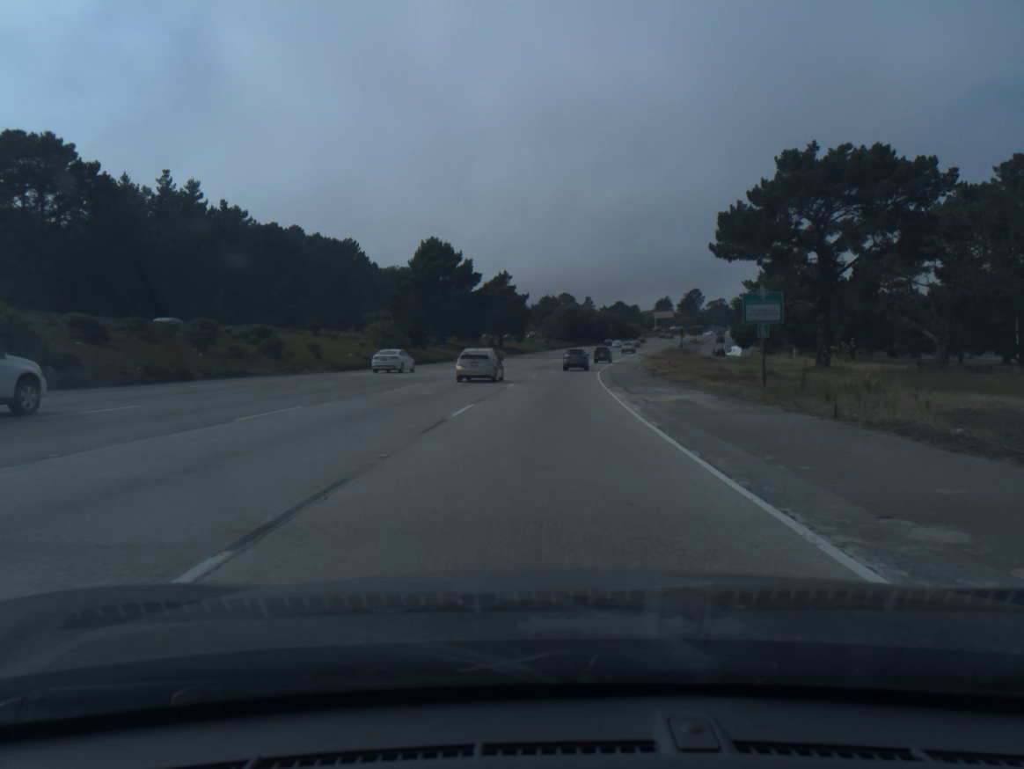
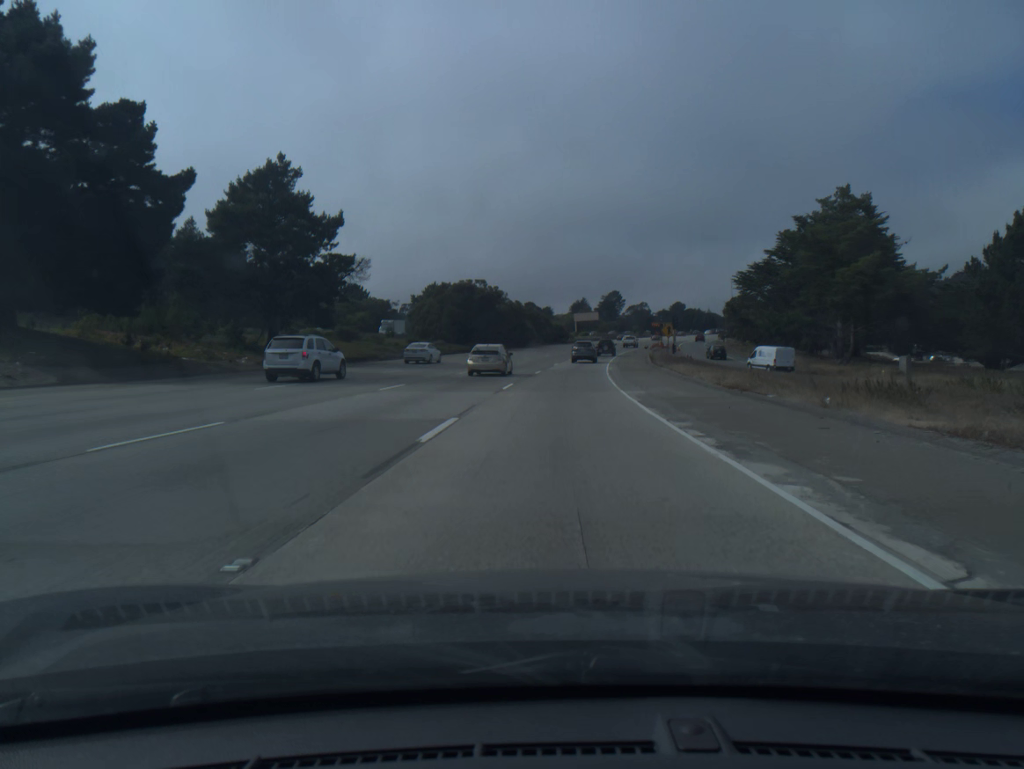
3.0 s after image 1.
(+4.3, +76.8) m; +7°
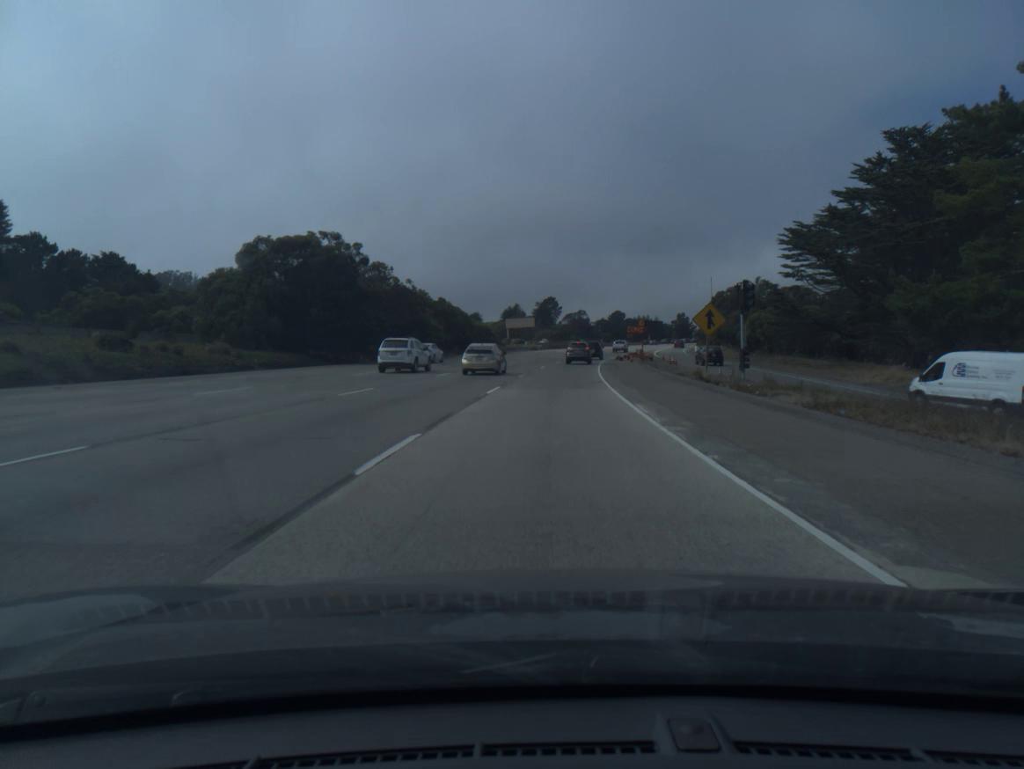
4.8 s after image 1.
(+2.1, +46.5) m; +5°
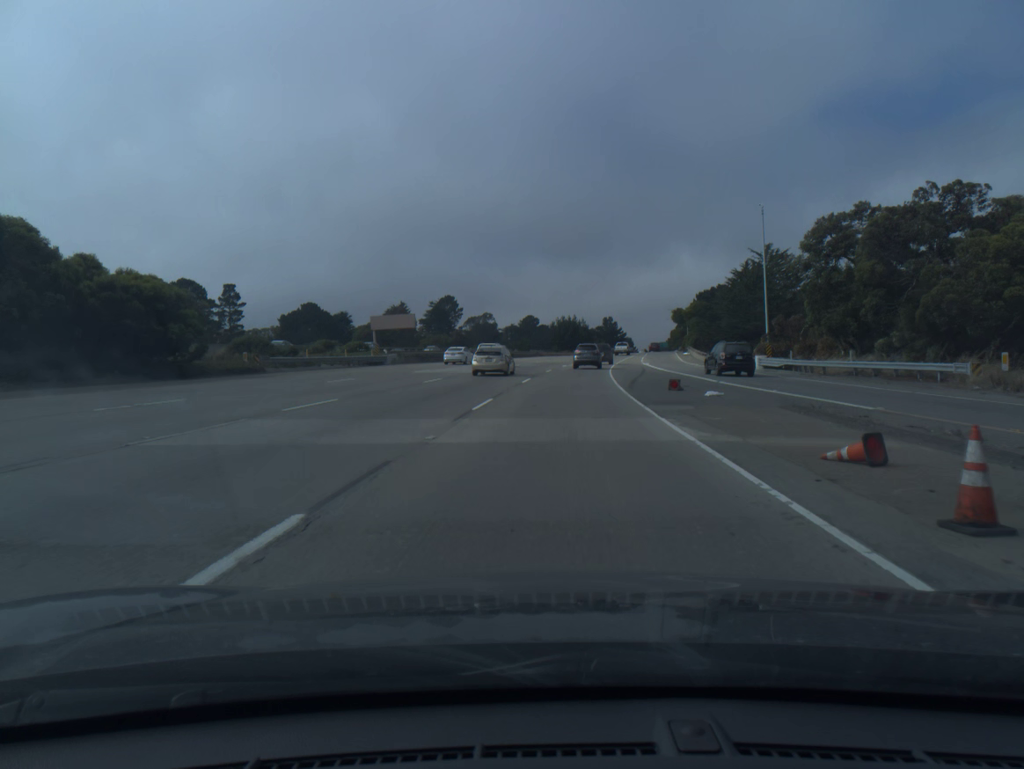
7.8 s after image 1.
(+4.4, +76.4) m; +7°
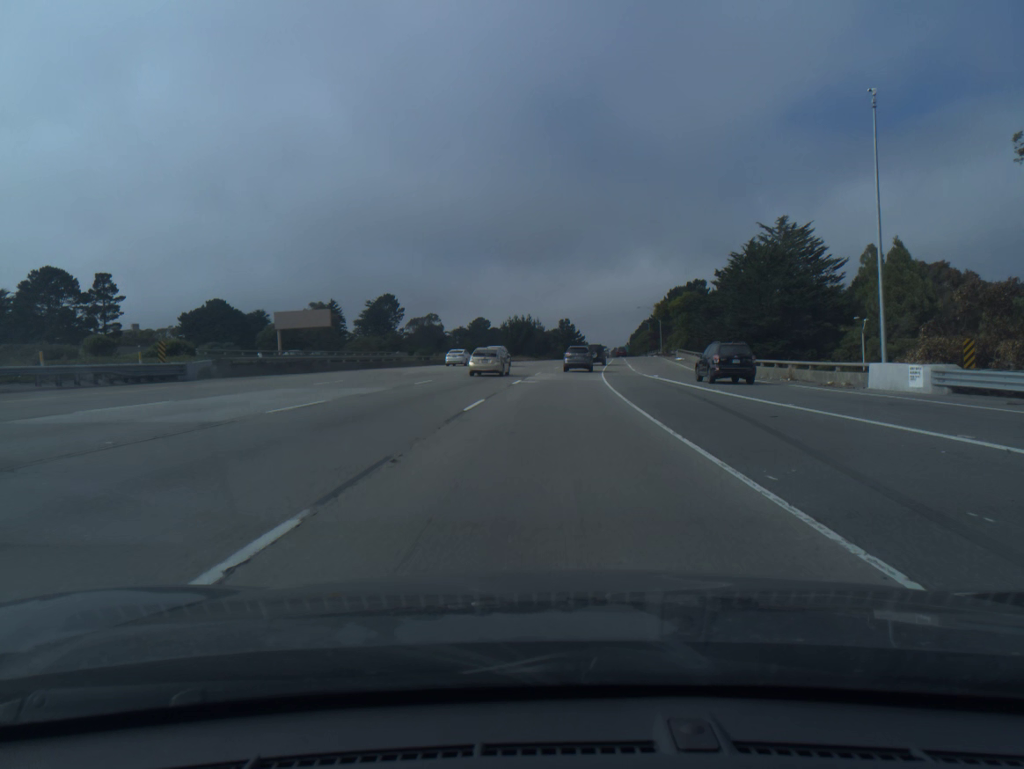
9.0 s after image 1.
(+0.9, +29.1) m; +3°
